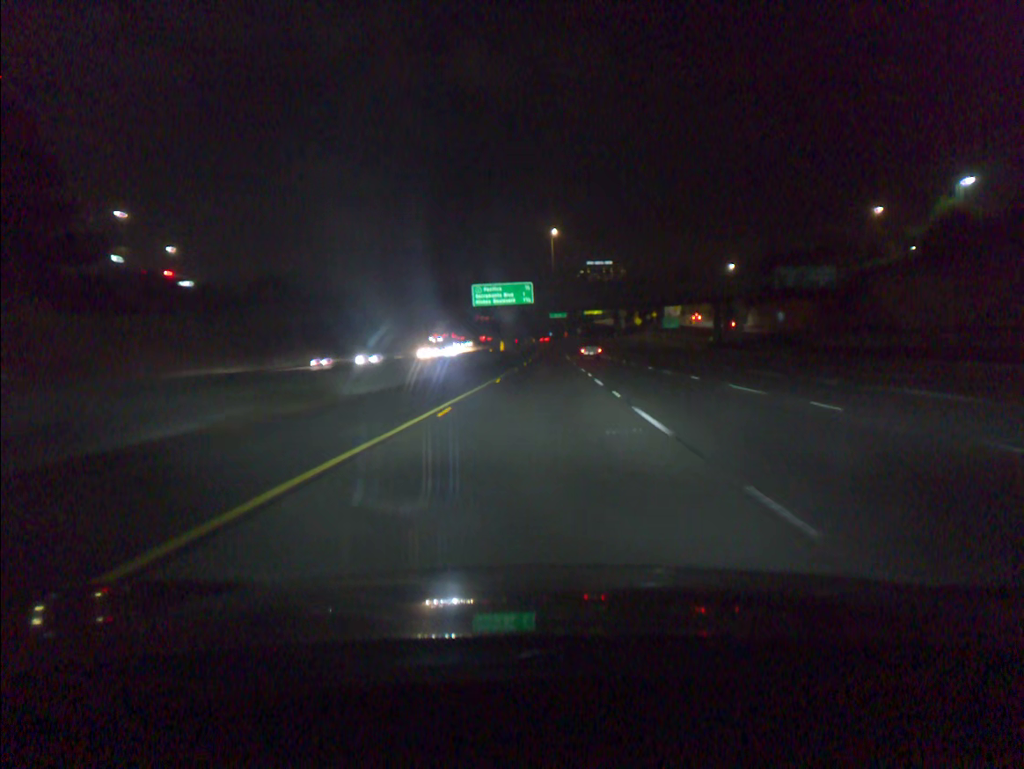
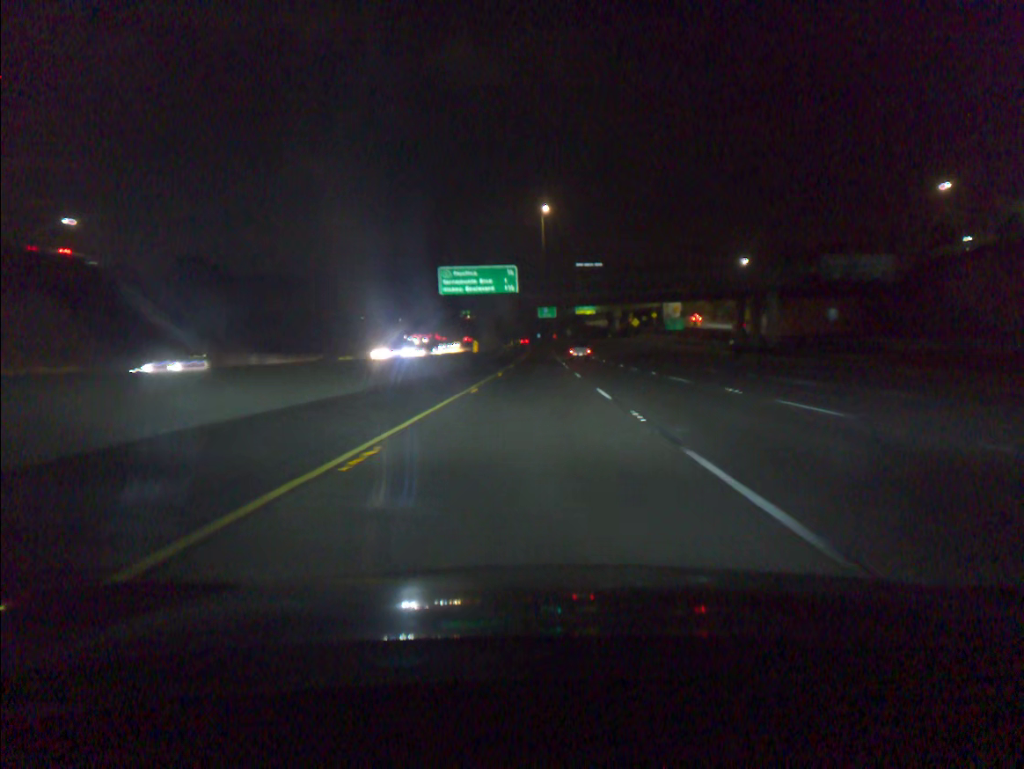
(+0.1, +20.8) m; +1°
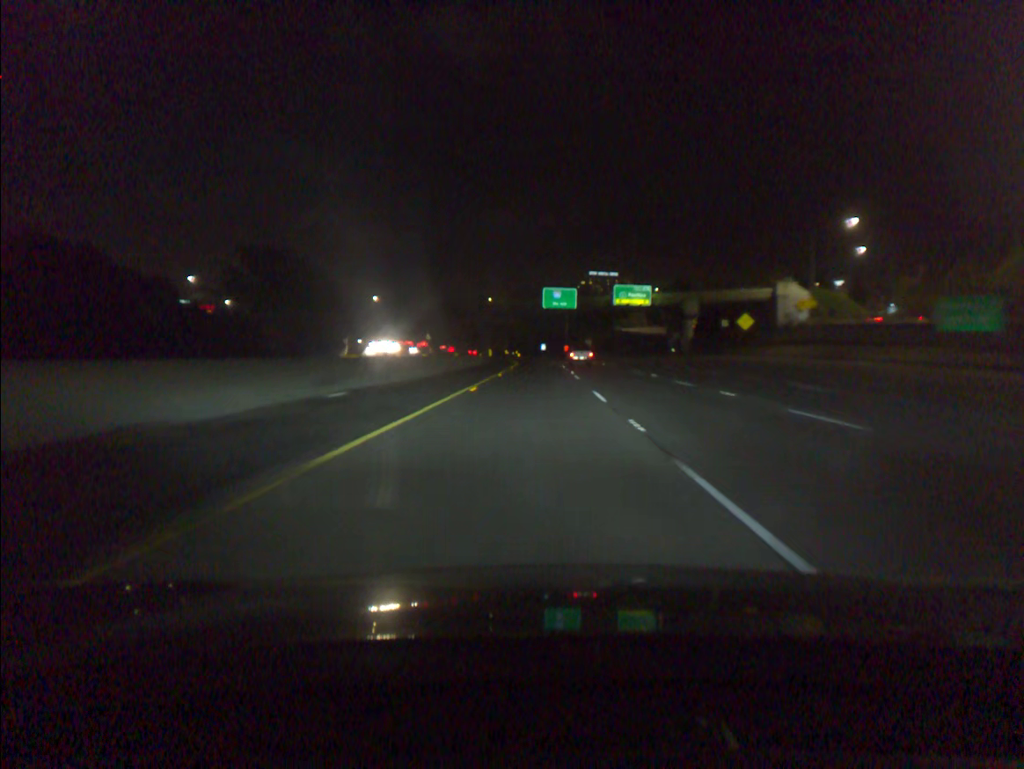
(0.0, +103.5) m; 0°
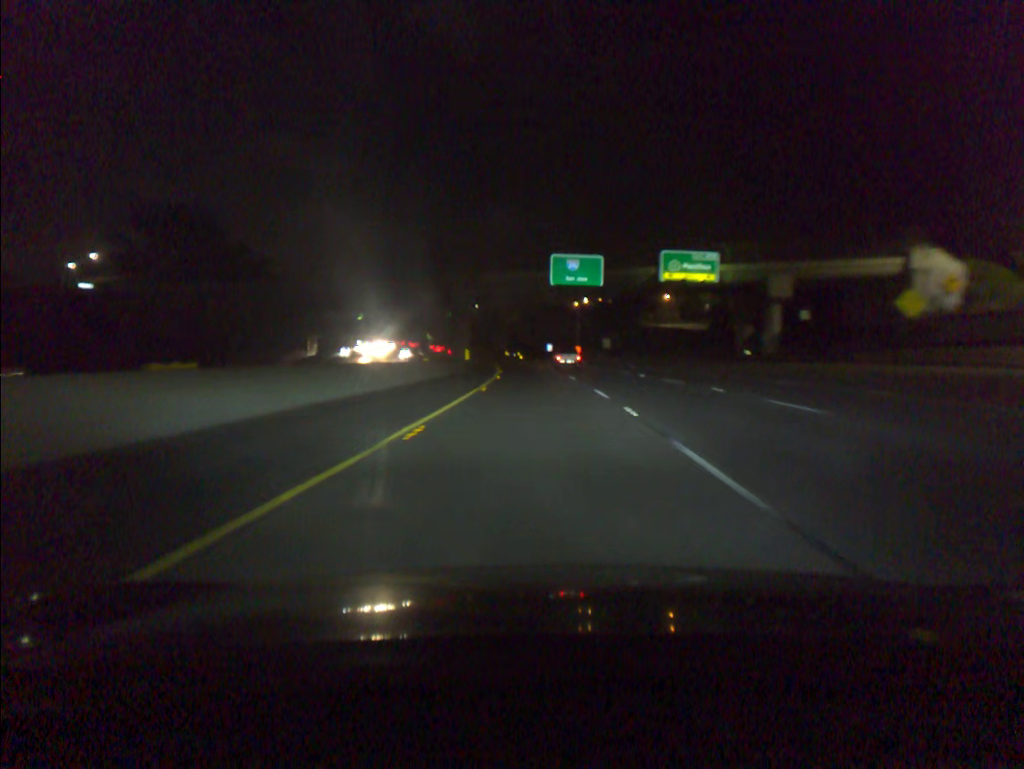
(-0.1, +41.4) m; 0°
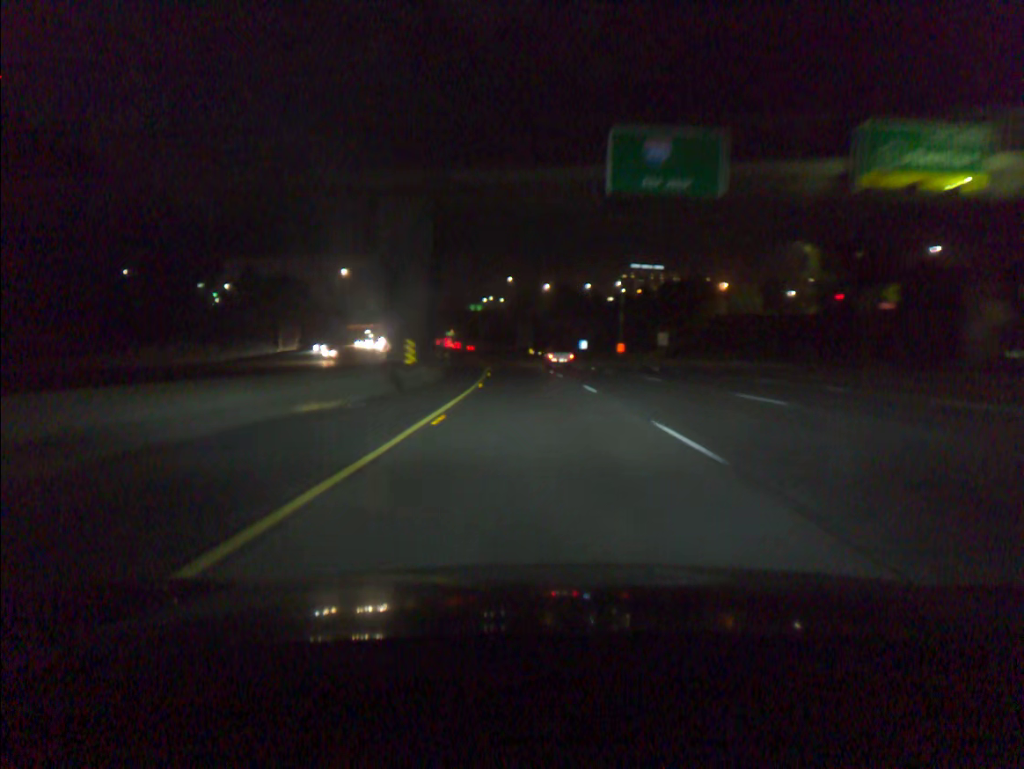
(-0.6, +41.5) m; -2°
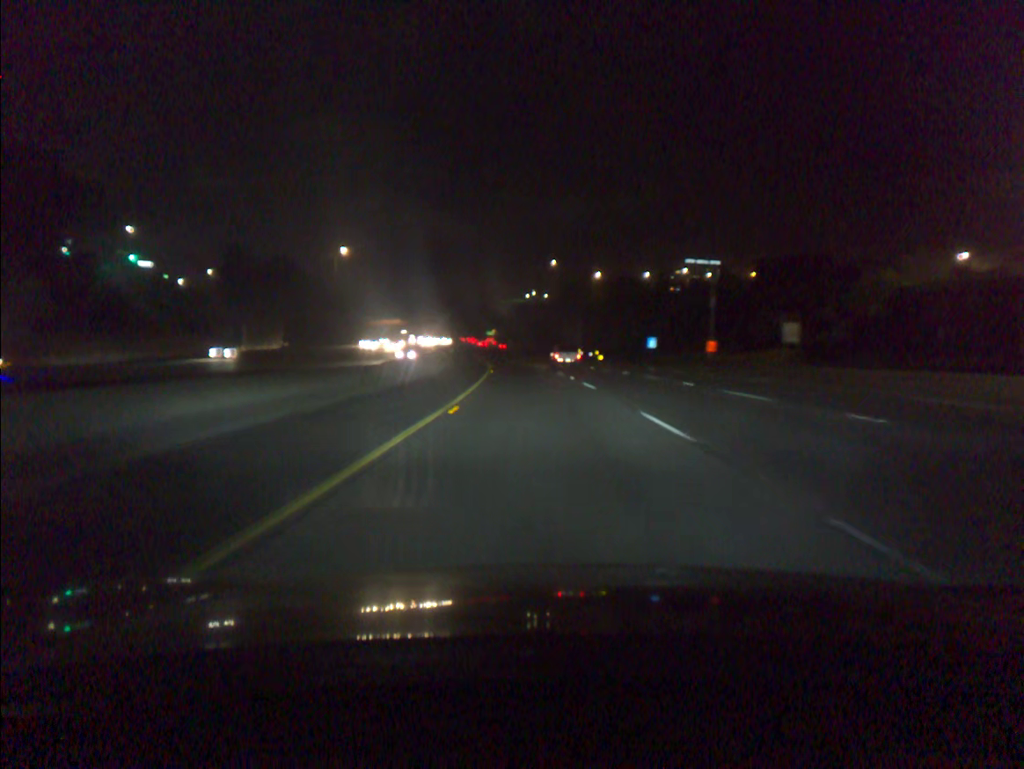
(-1.2, +41.6) m; -3°
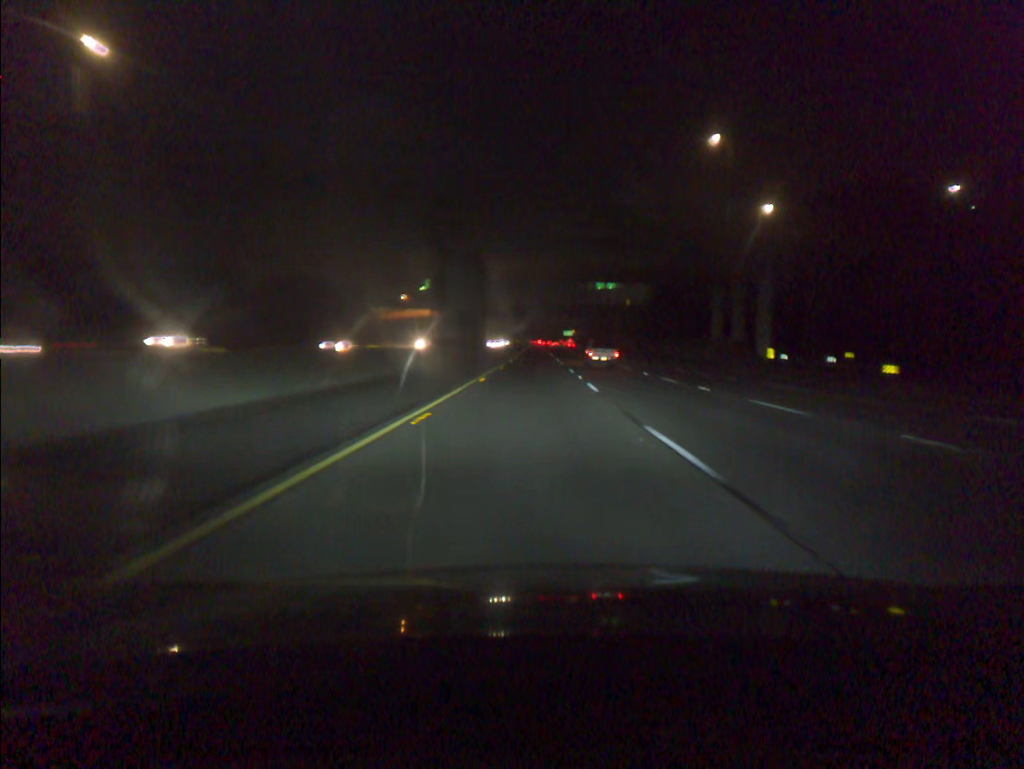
(-6.5, +104.5) m; -6°
